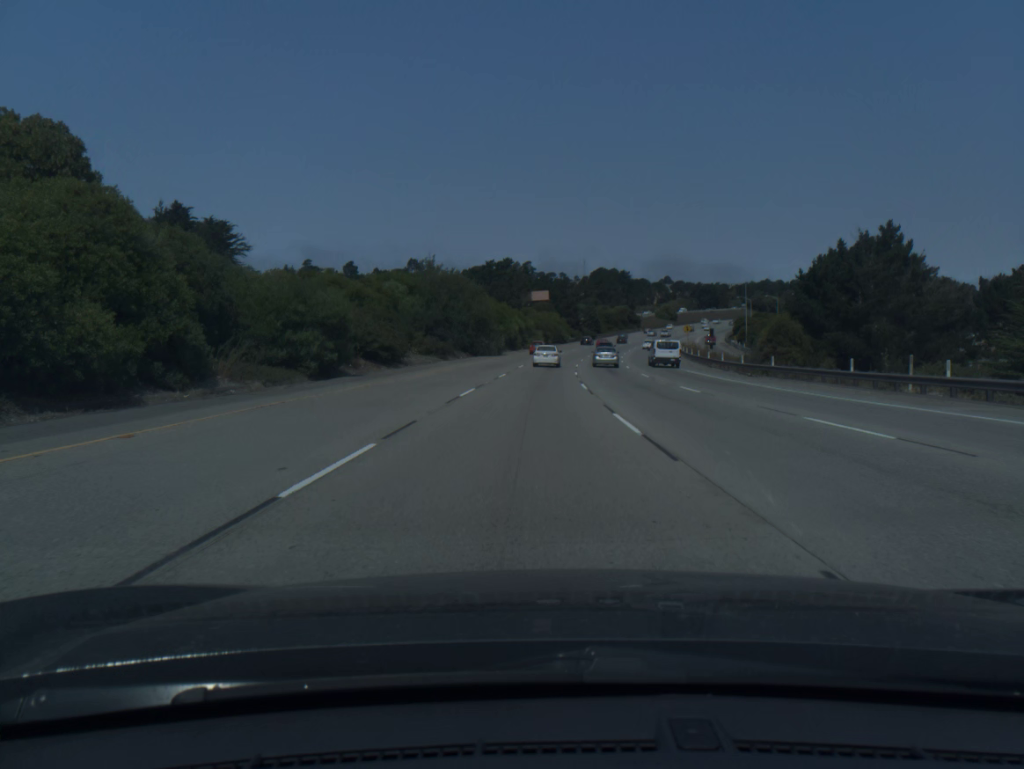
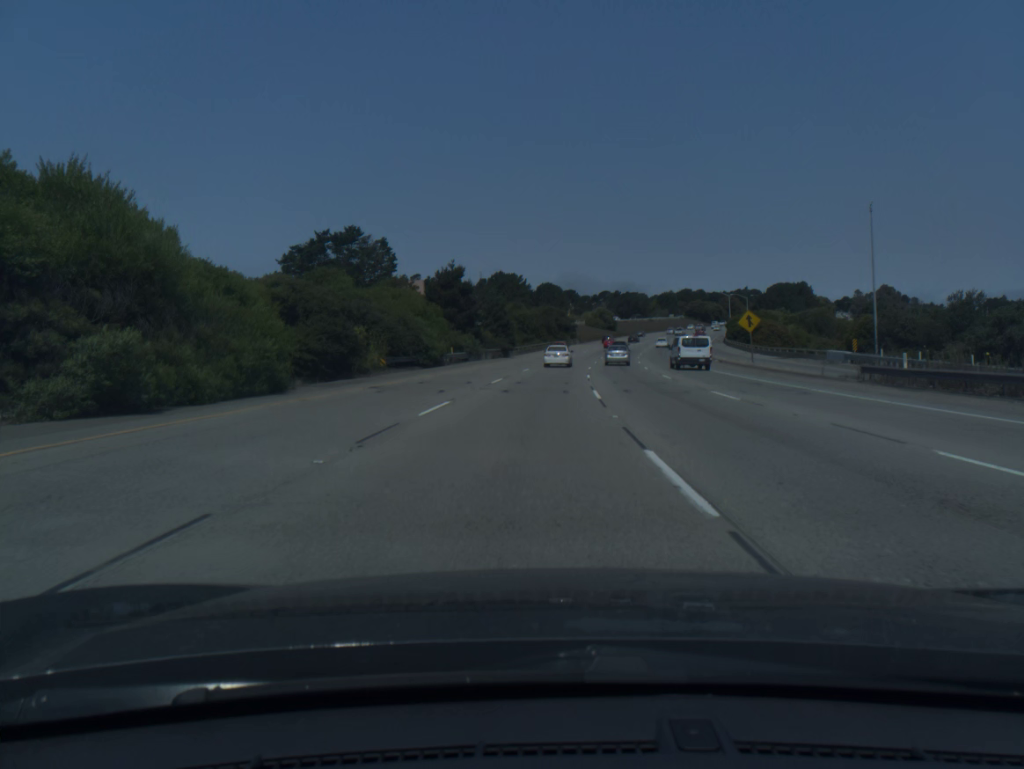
(+4.5, +93.6) m; +7°
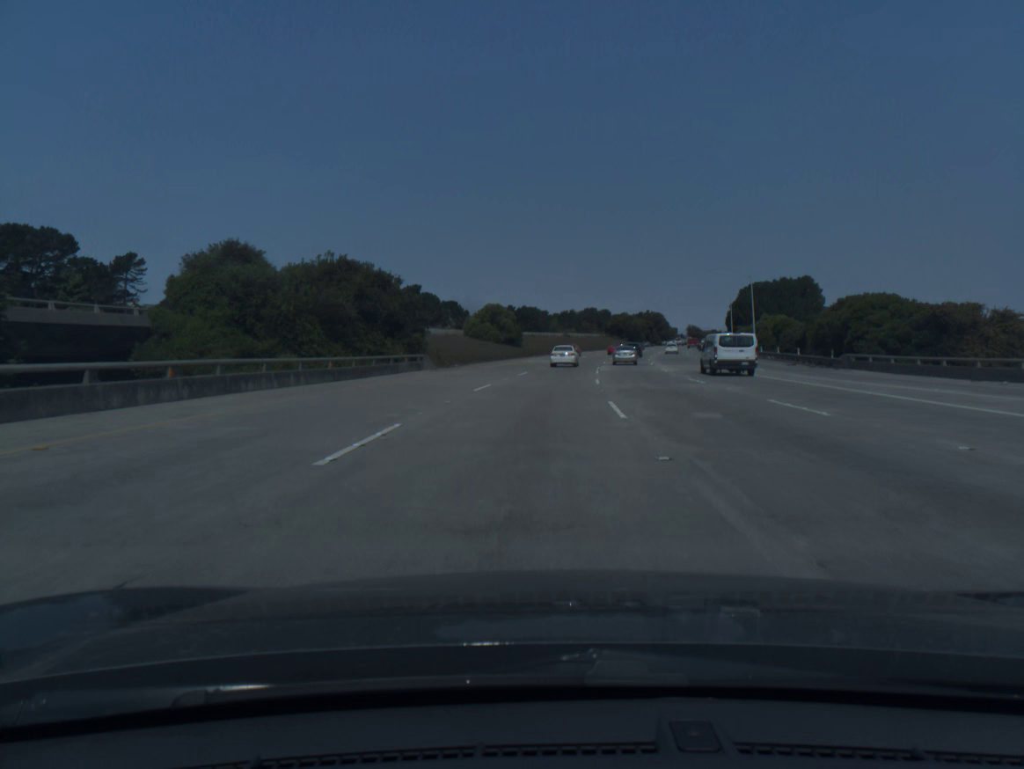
(+6.6, +92.7) m; +8°
